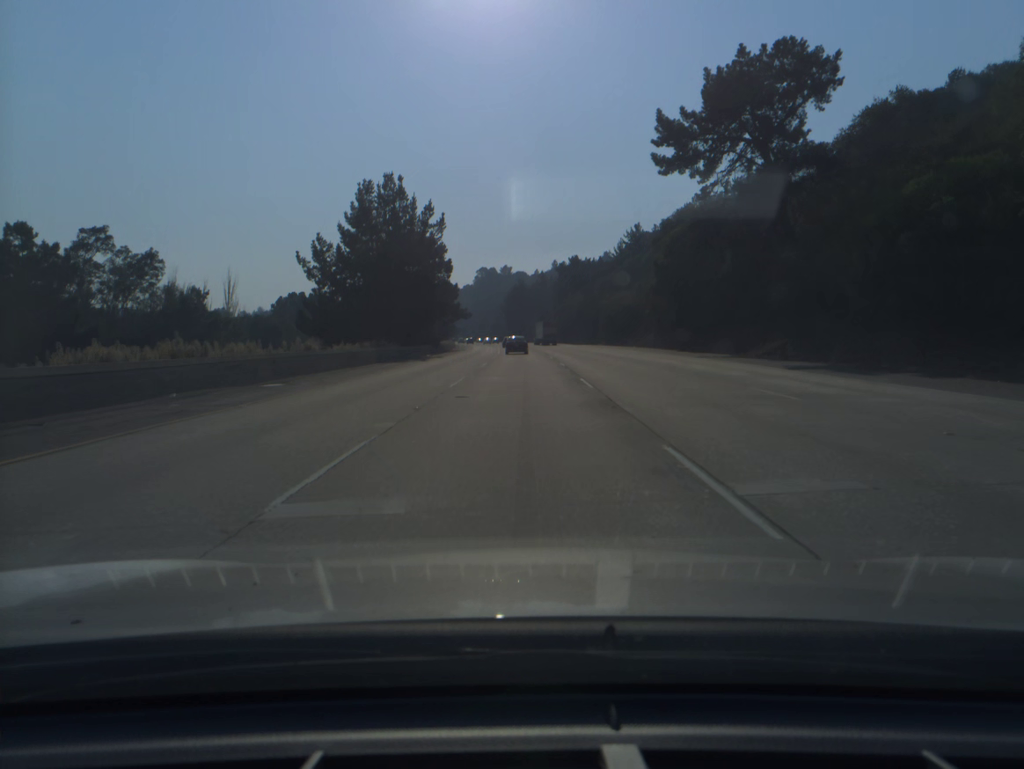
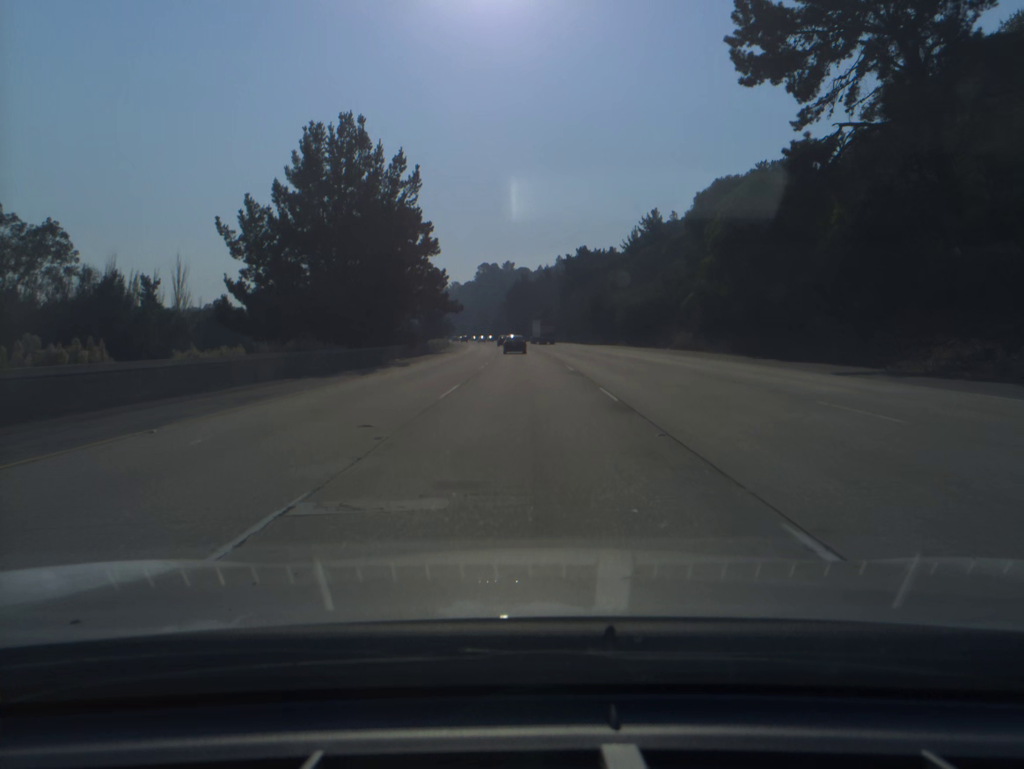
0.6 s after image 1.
(0.0, +18.7) m; 0°
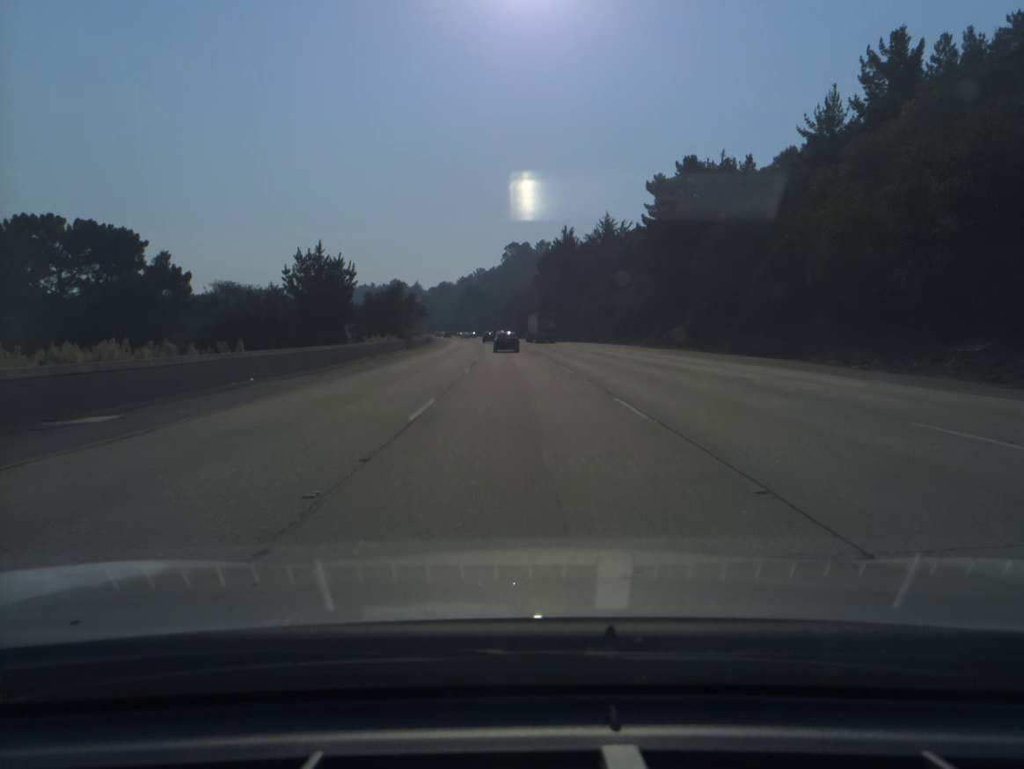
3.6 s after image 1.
(-1.4, +91.3) m; -2°
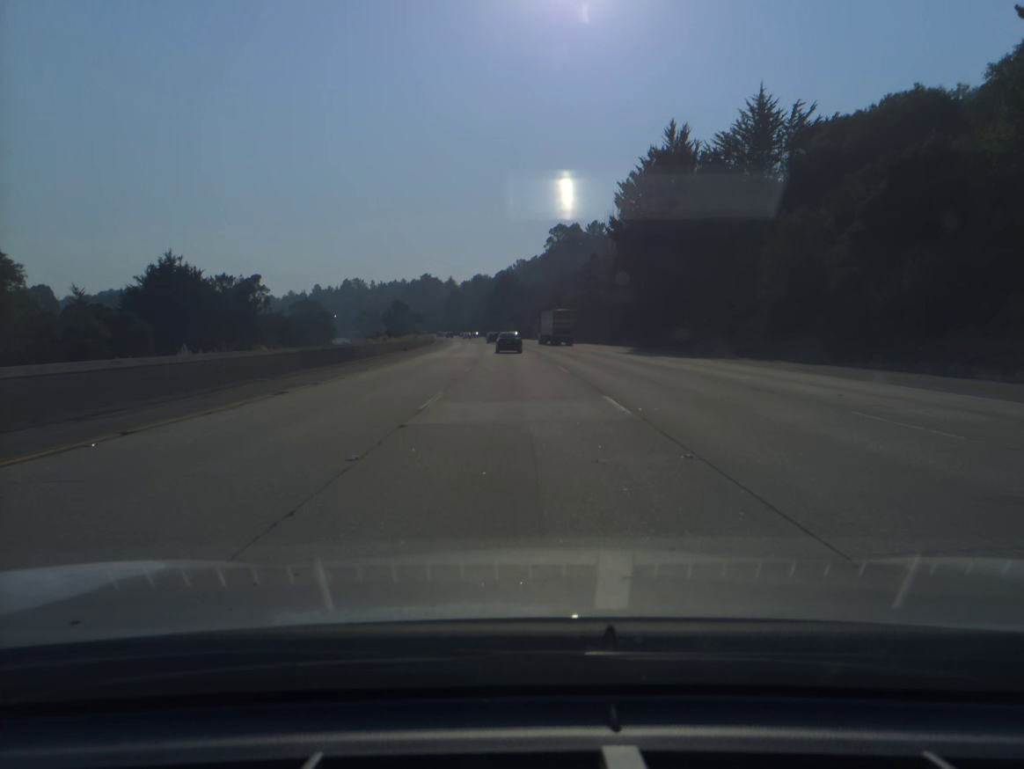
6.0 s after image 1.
(-2.0, +71.1) m; -3°
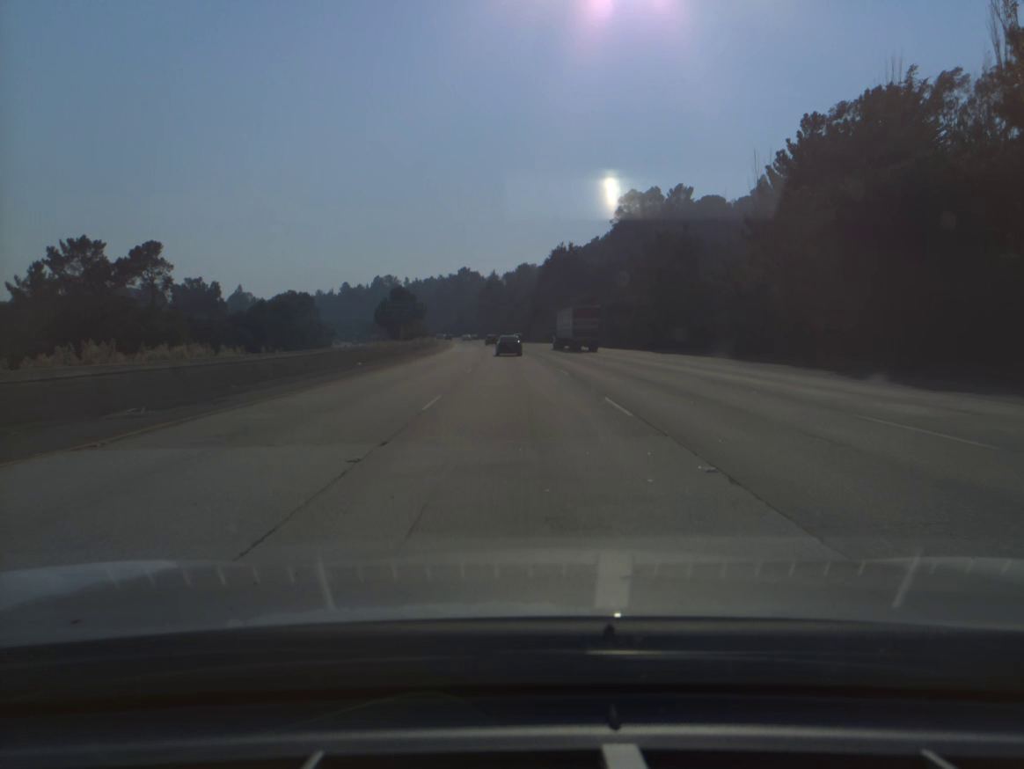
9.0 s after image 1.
(-2.8, +87.3) m; -4°
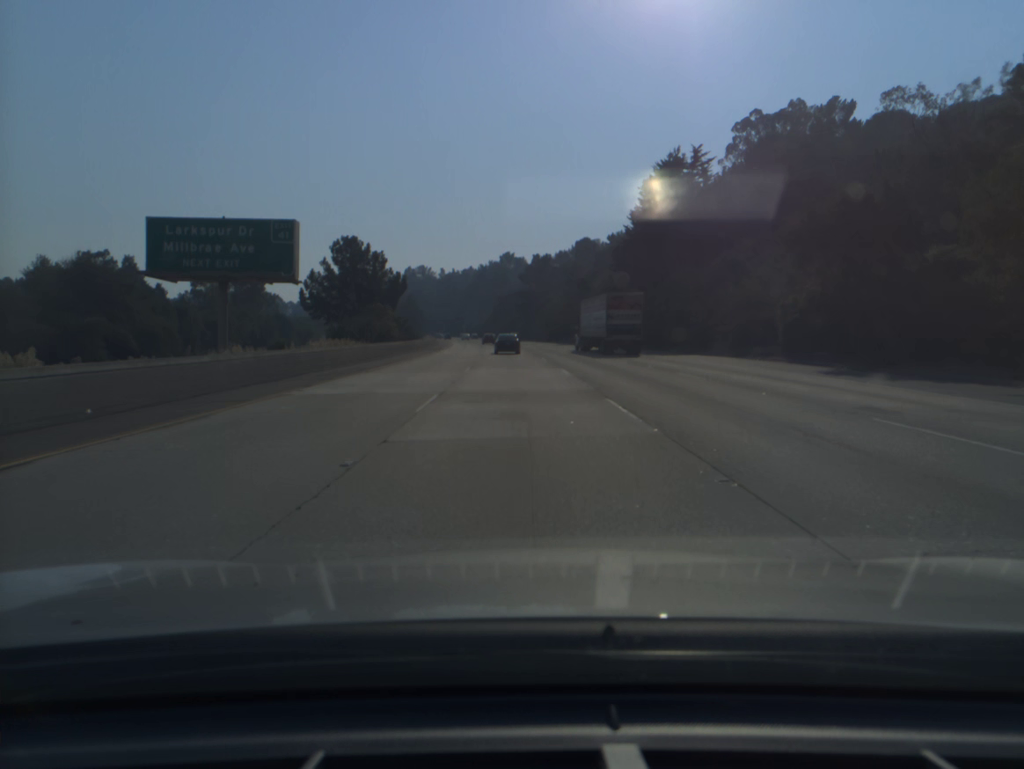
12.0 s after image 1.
(-2.7, +88.2) m; -4°
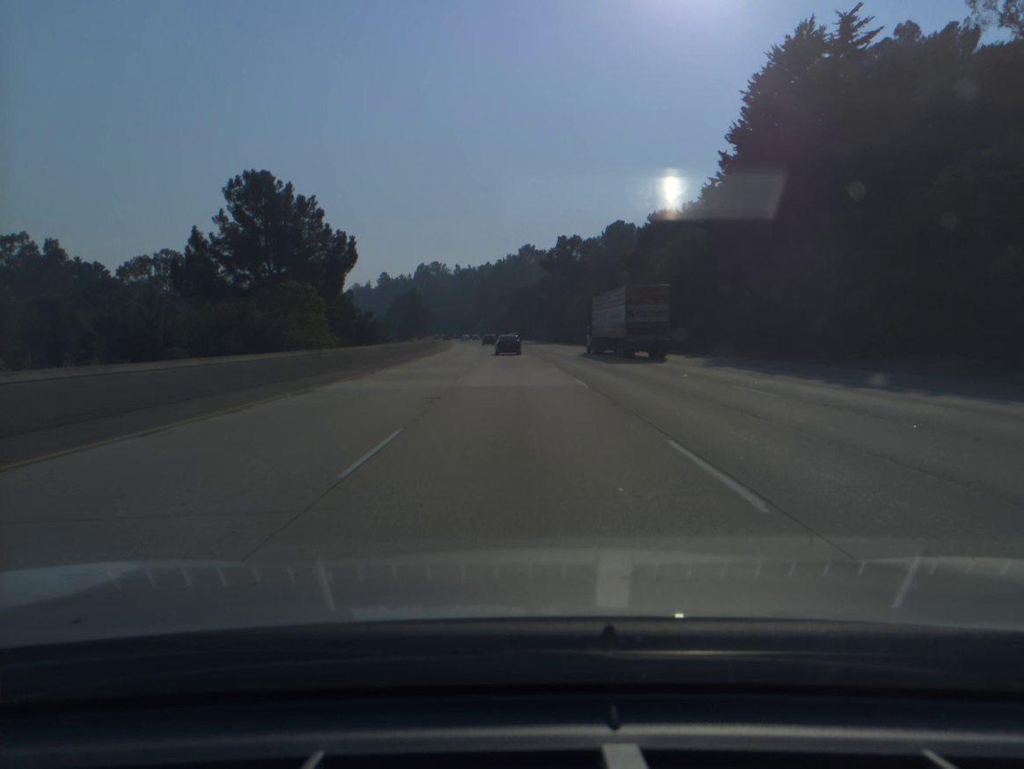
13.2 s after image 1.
(-0.4, +35.5) m; -1°
